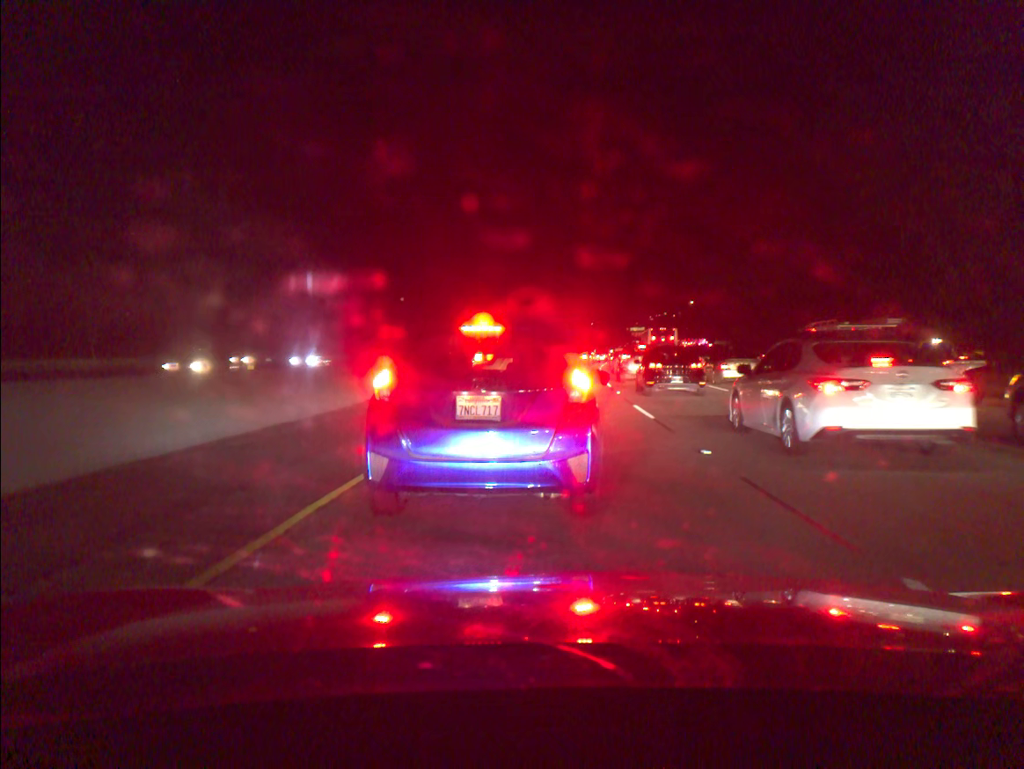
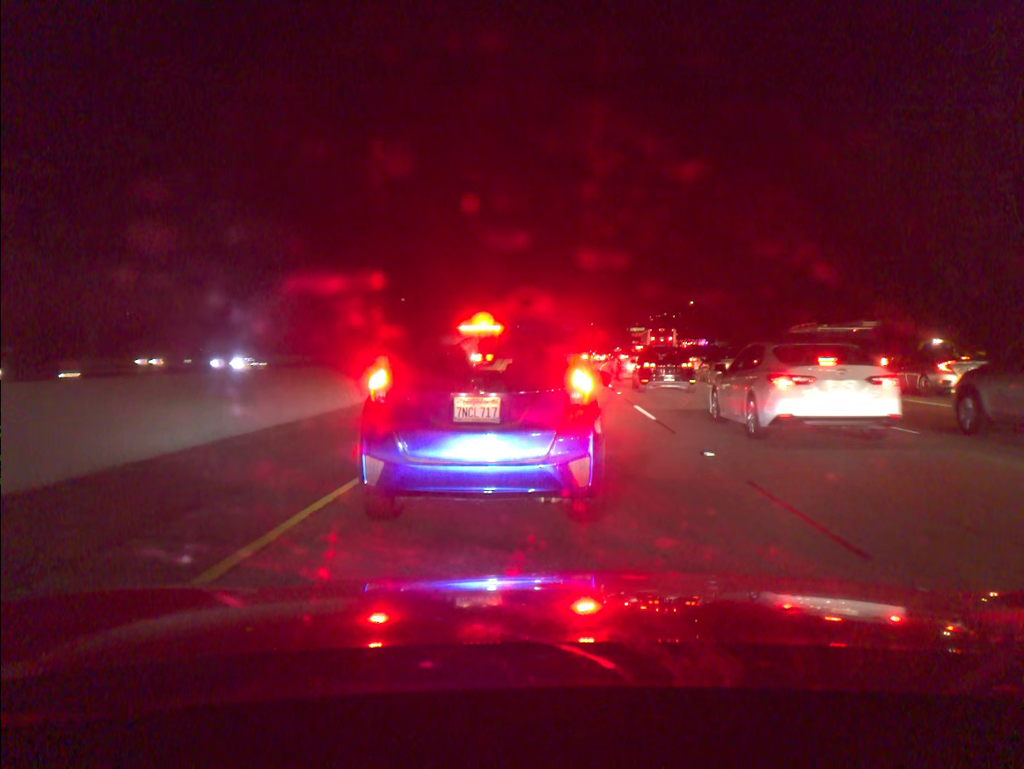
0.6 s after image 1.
(0.0, +0.2) m; 0°
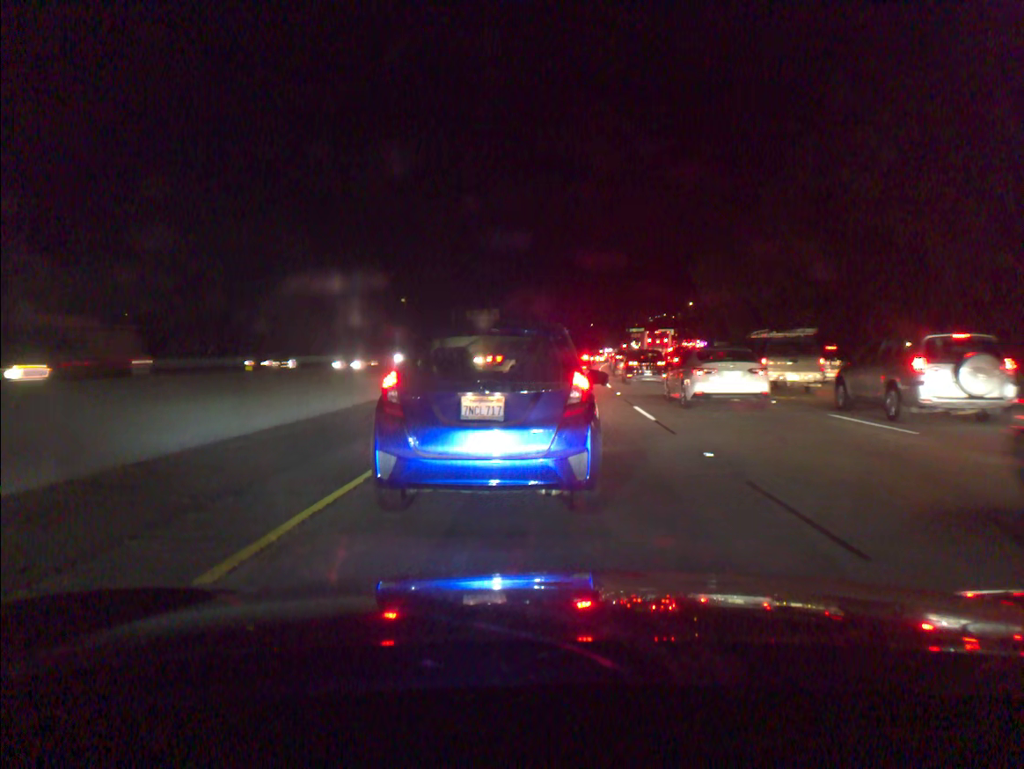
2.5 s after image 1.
(0.0, 0.0) m; 0°
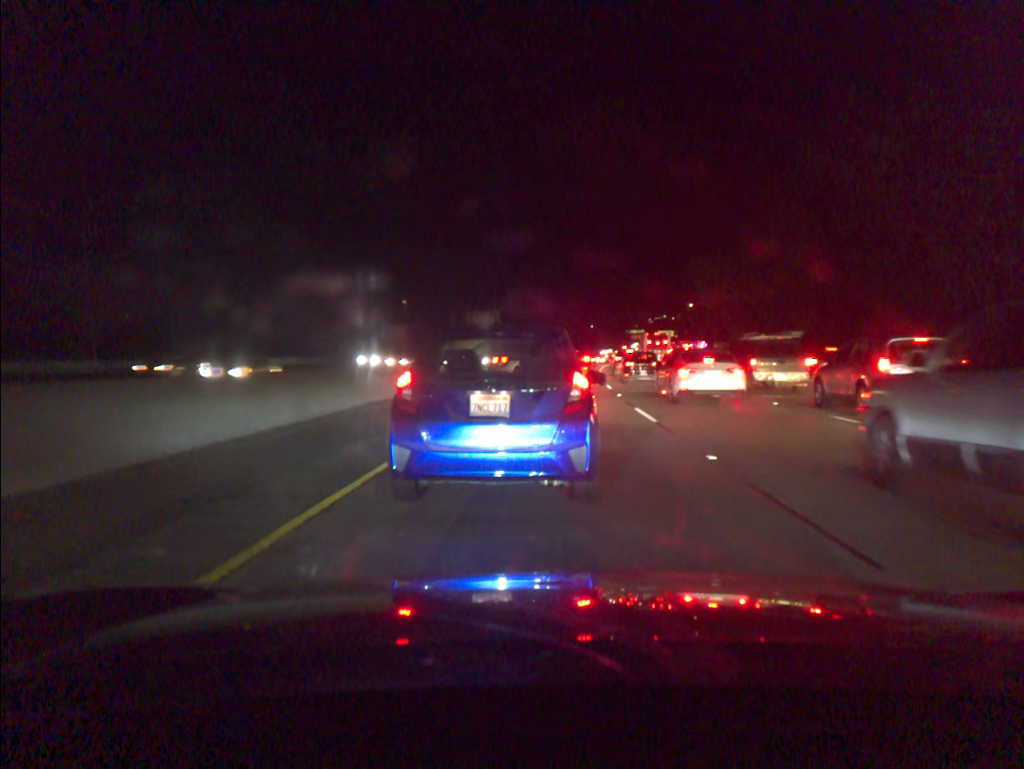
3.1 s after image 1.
(0.0, +0.2) m; 0°
